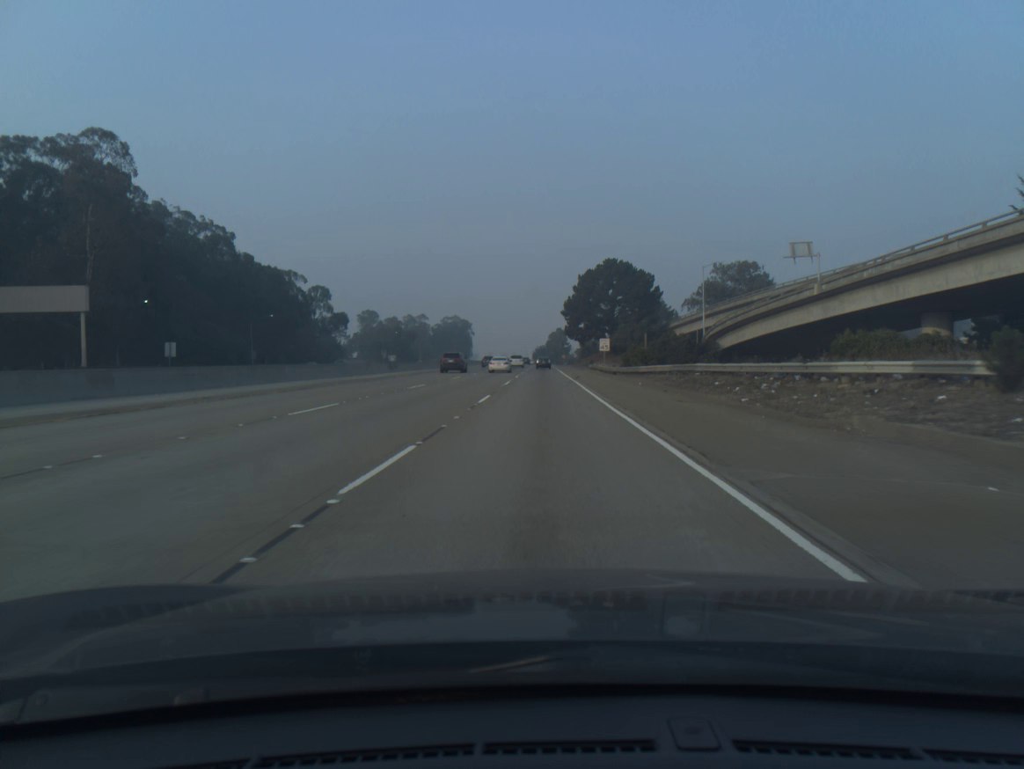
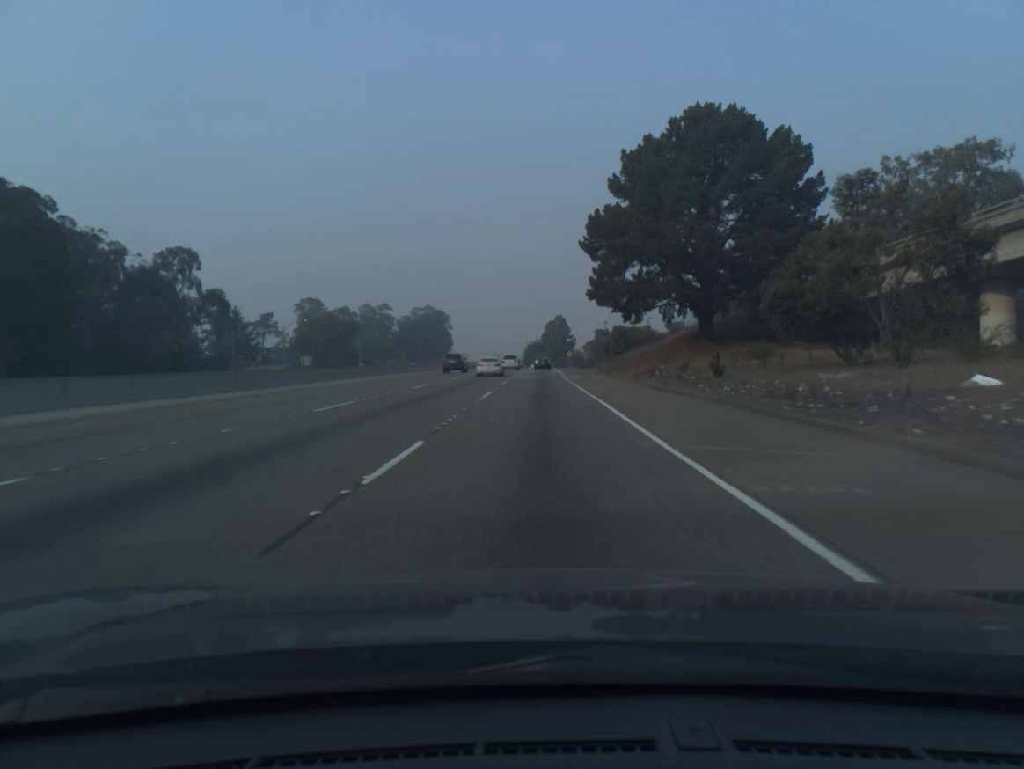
(+0.3, +85.9) m; +1°
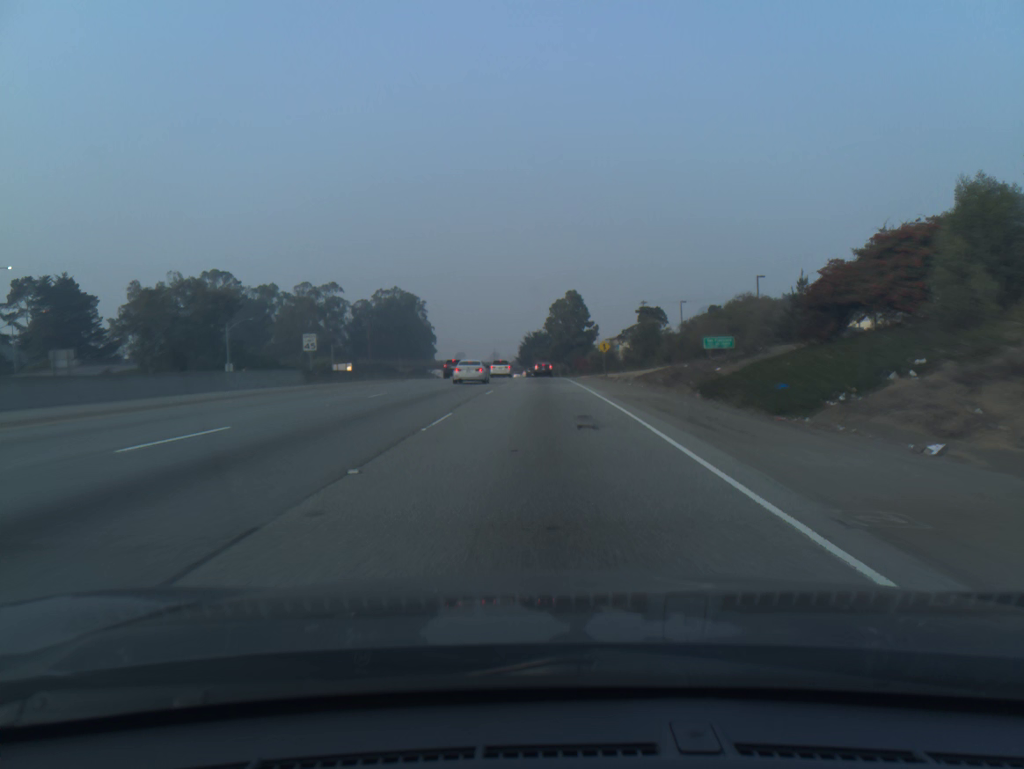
(-0.2, +83.1) m; 0°
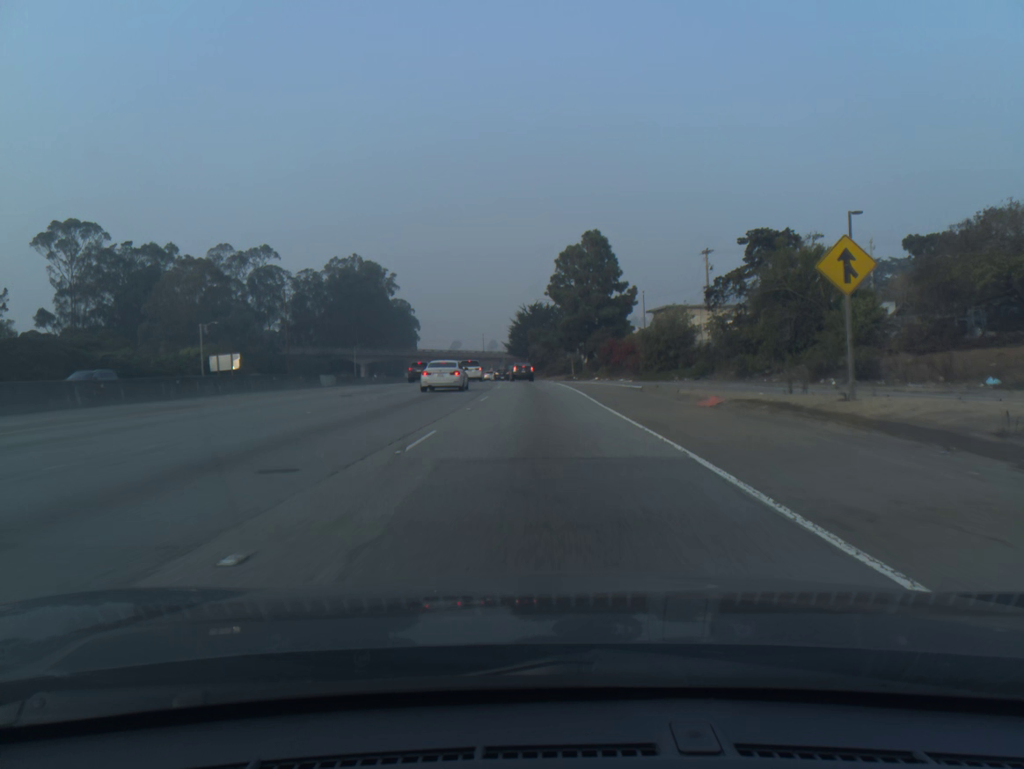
(+0.1, +61.5) m; 0°
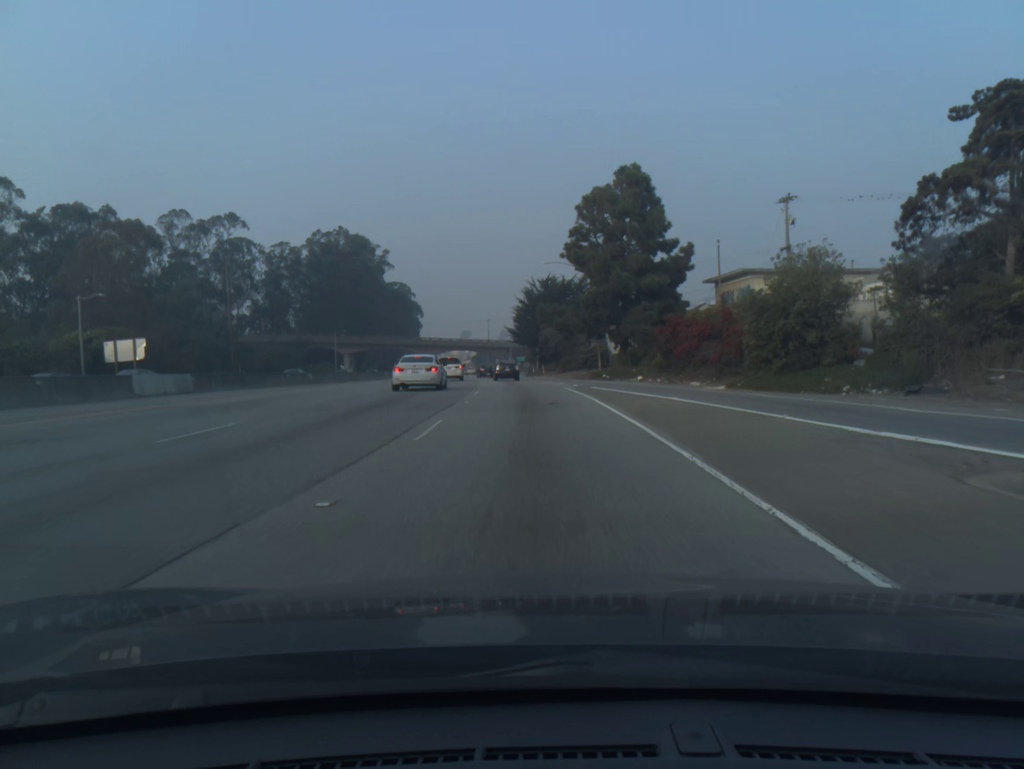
(-0.2, +27.9) m; -1°
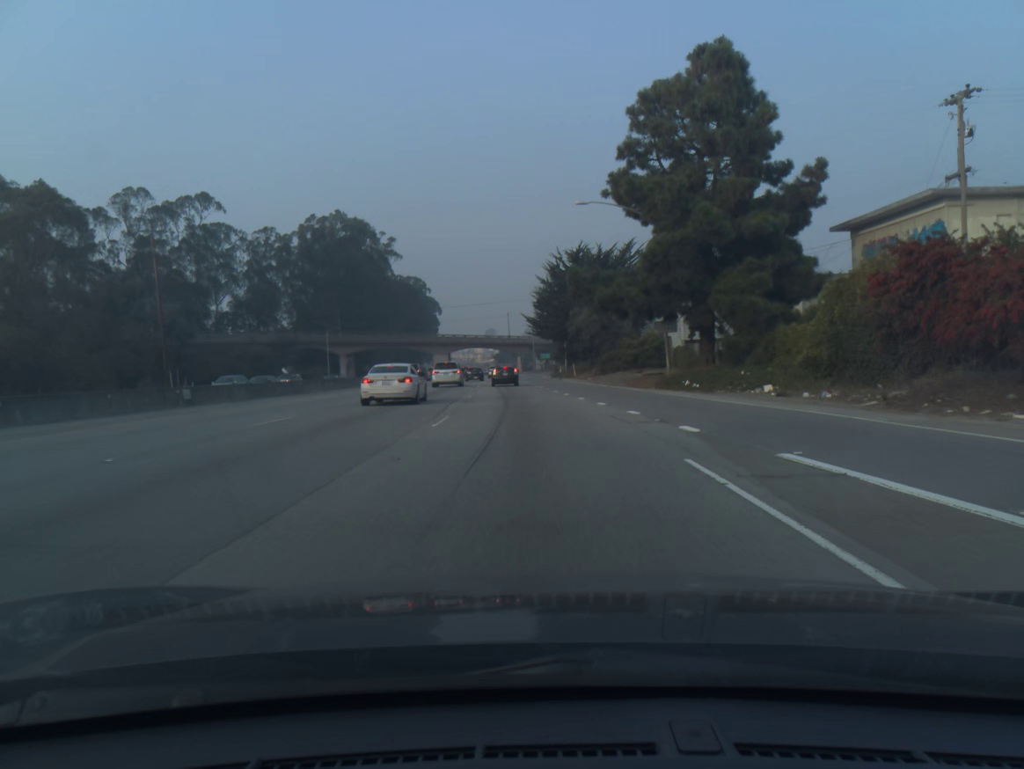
(-0.4, +25.7) m; -2°
